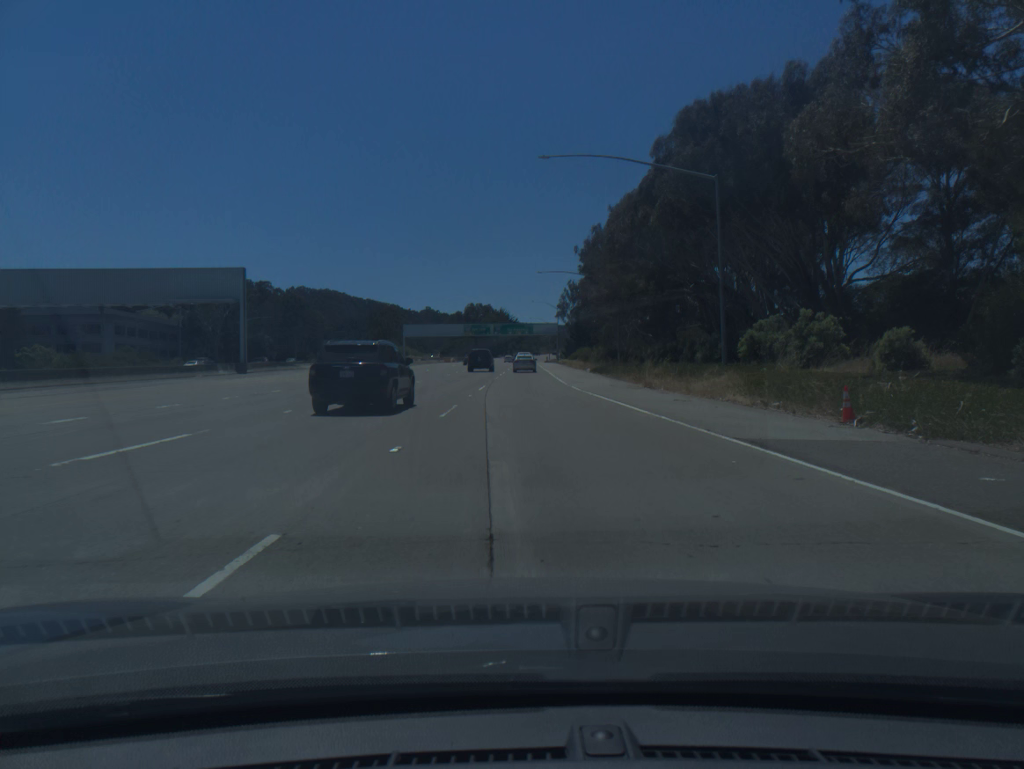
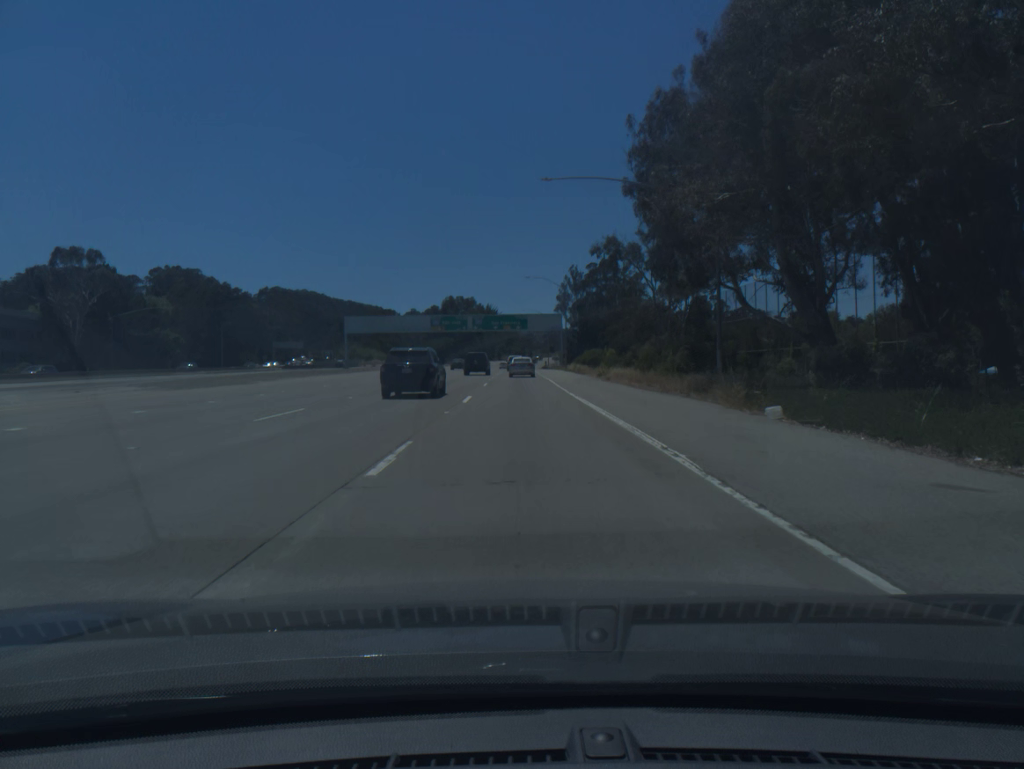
(+0.4, +50.9) m; +1°
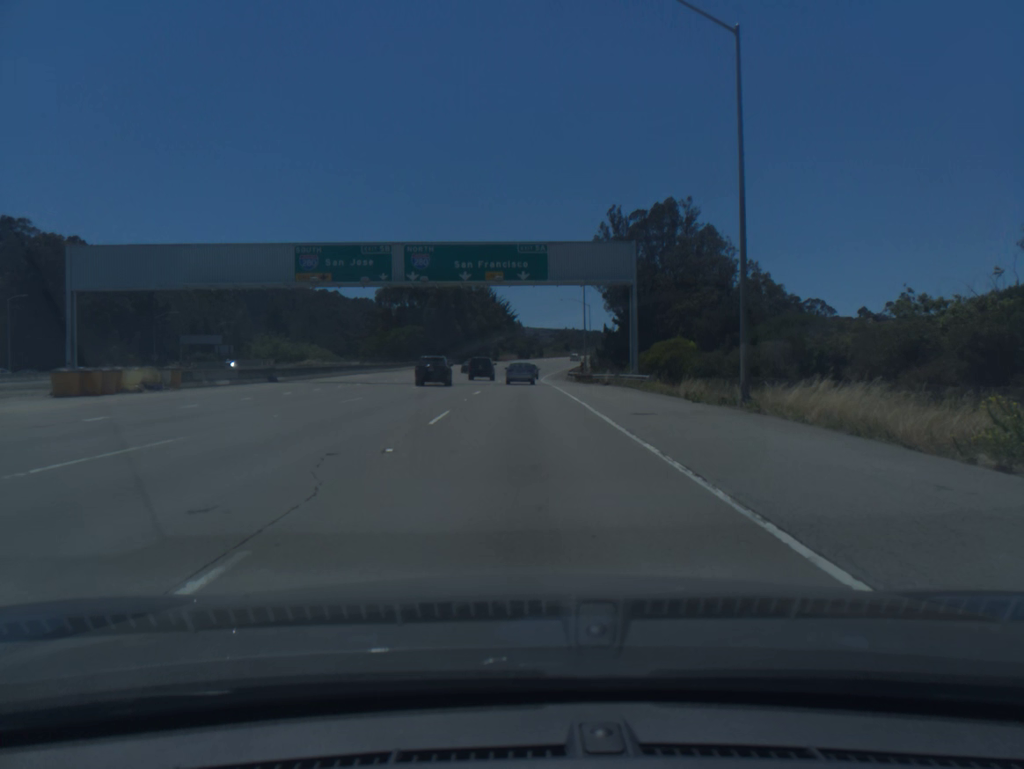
(-0.1, +80.1) m; 0°
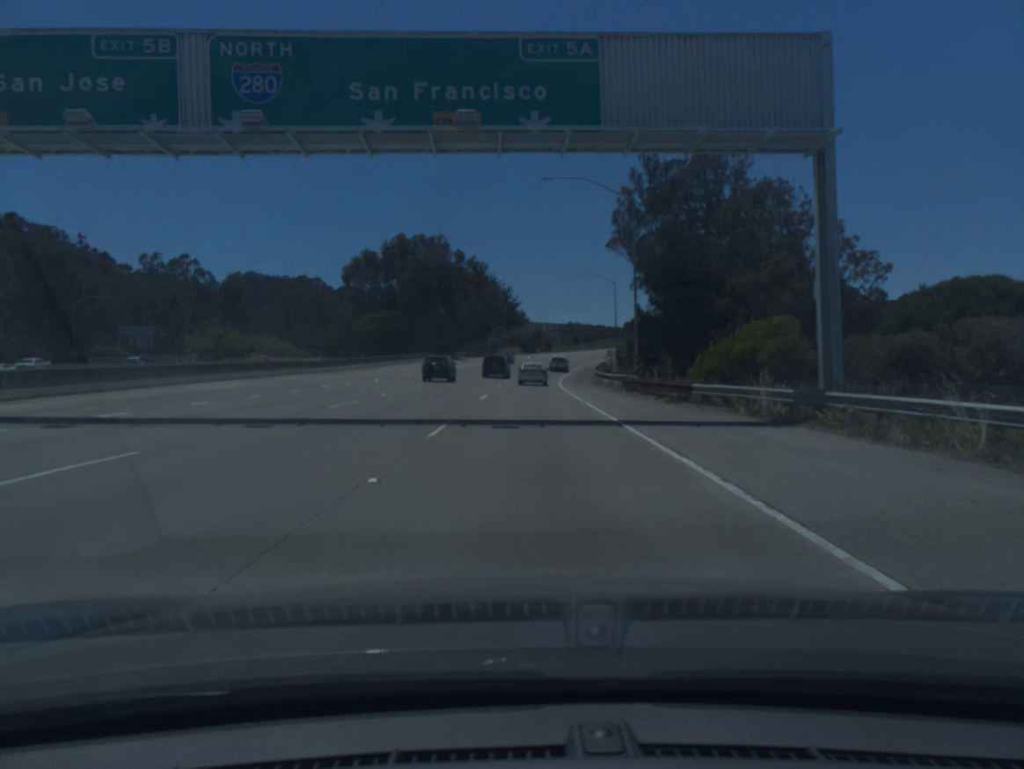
(-0.1, +31.4) m; 0°
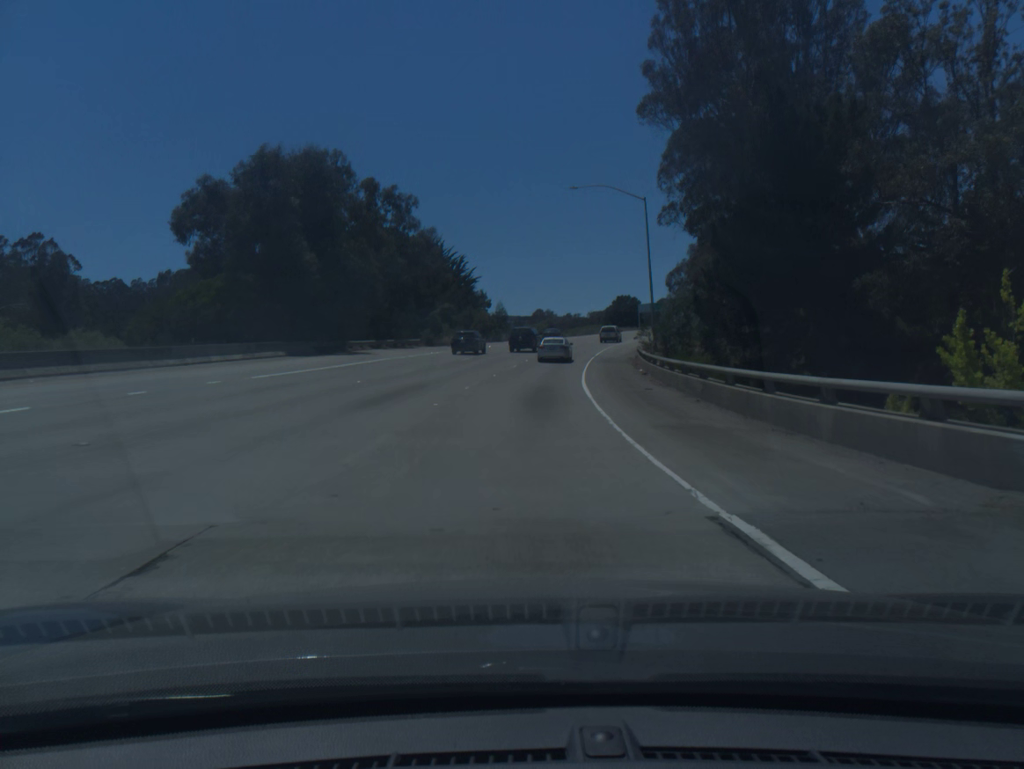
(+0.8, +47.4) m; +2°
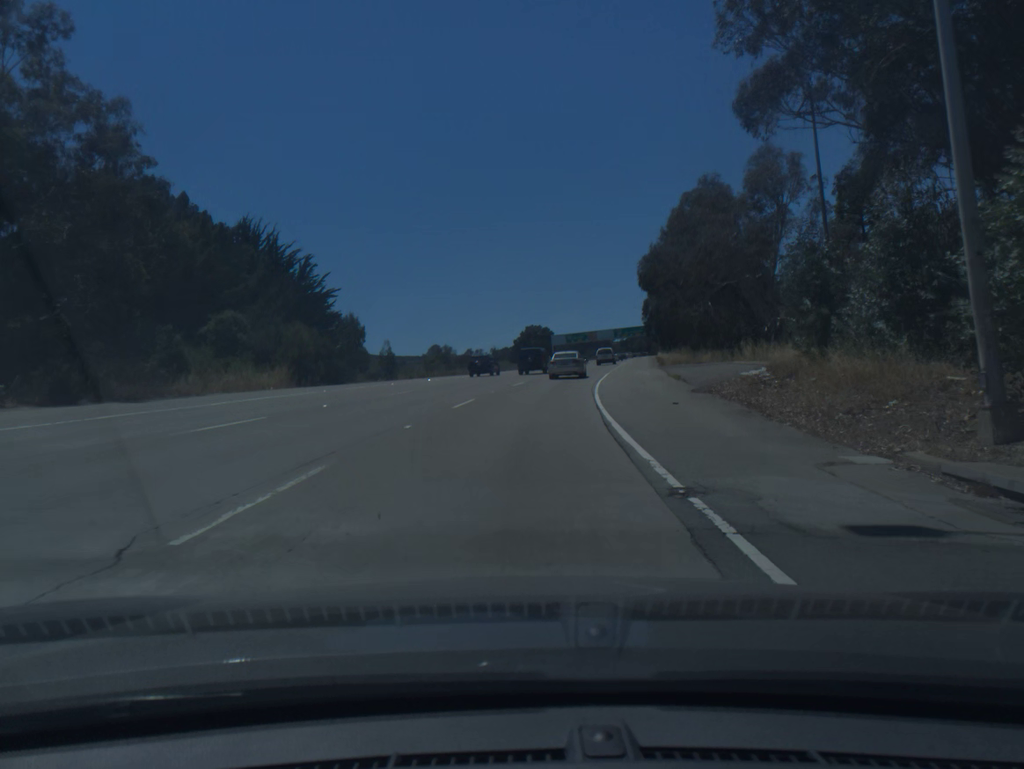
(+2.7, +46.6) m; +7°
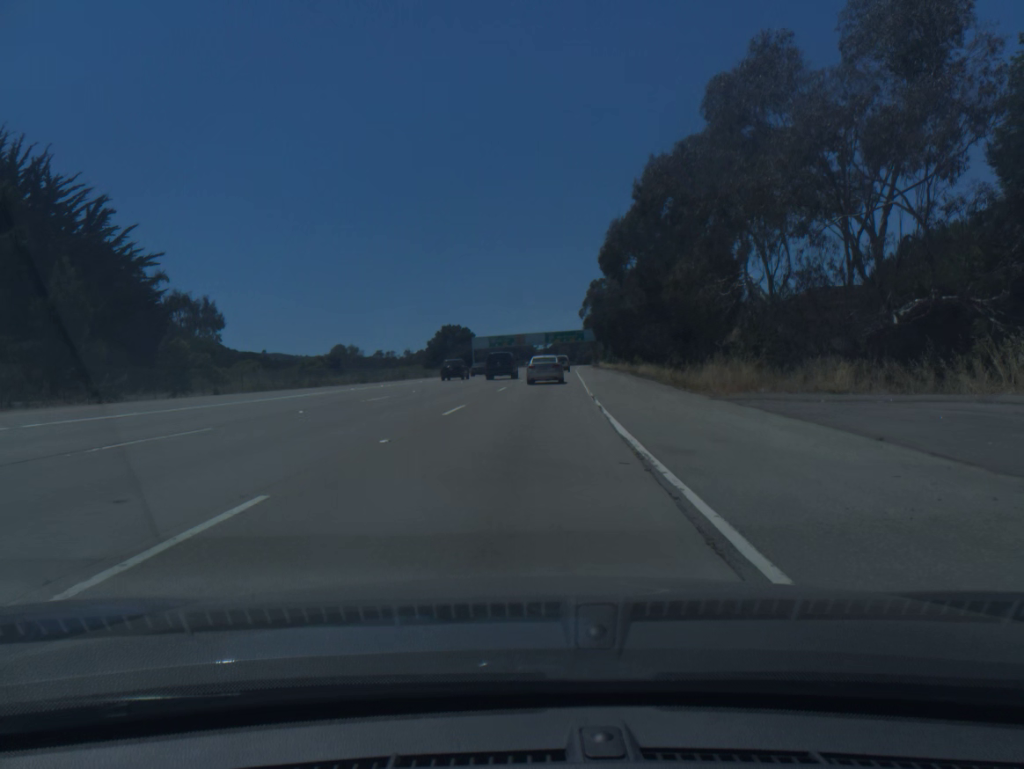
(+1.6, +30.4) m; +6°
